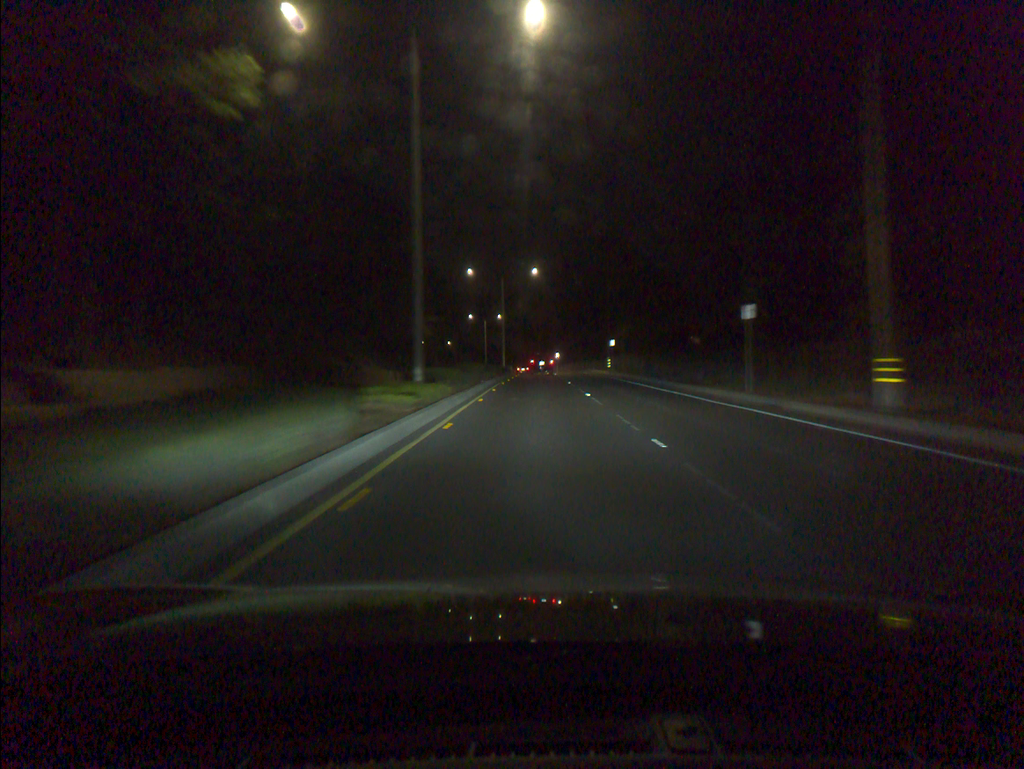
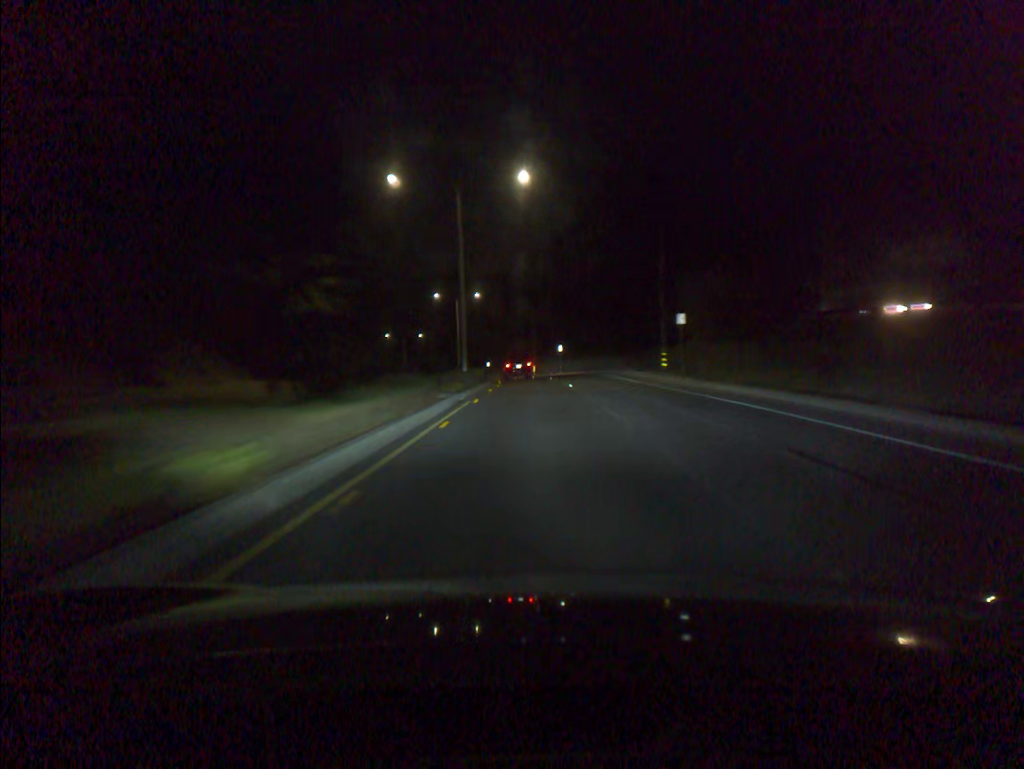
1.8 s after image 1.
(+0.2, +36.1) m; +1°
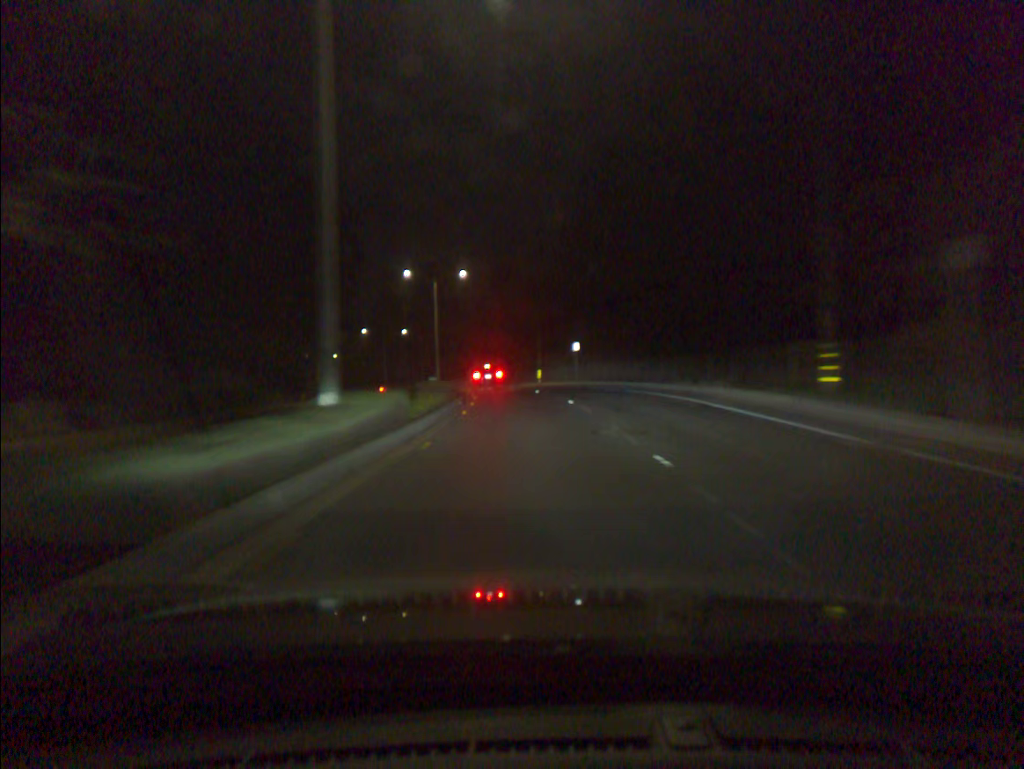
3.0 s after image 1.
(0.0, +23.7) m; 0°
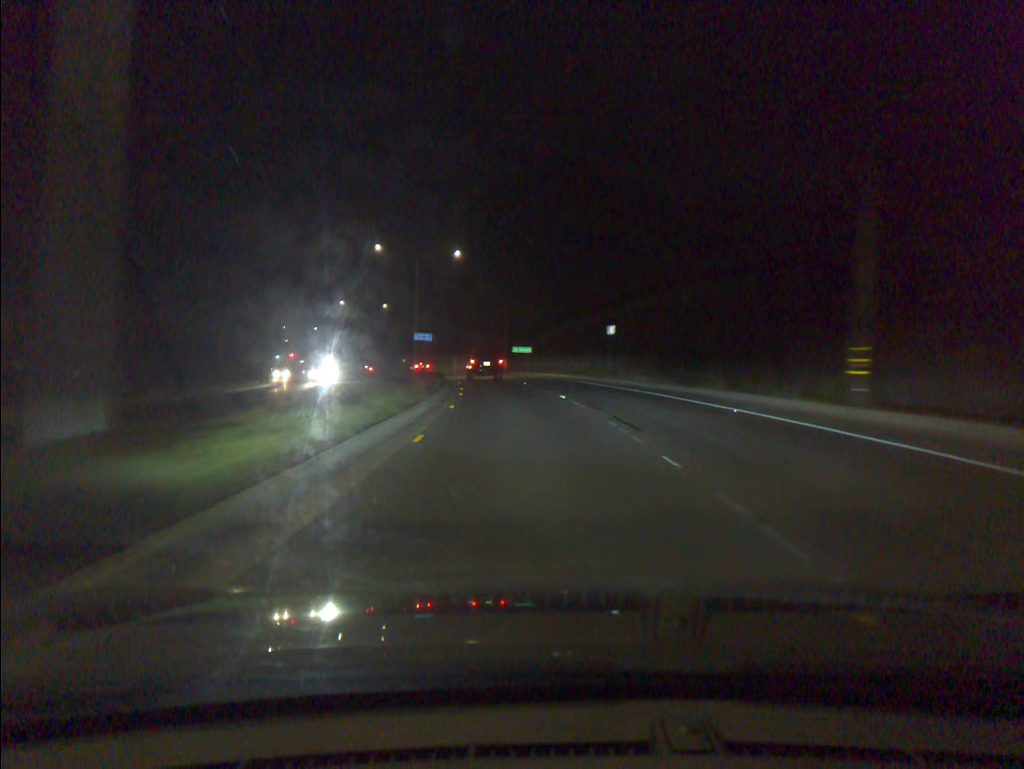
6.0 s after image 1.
(-3.9, +59.2) m; -9°
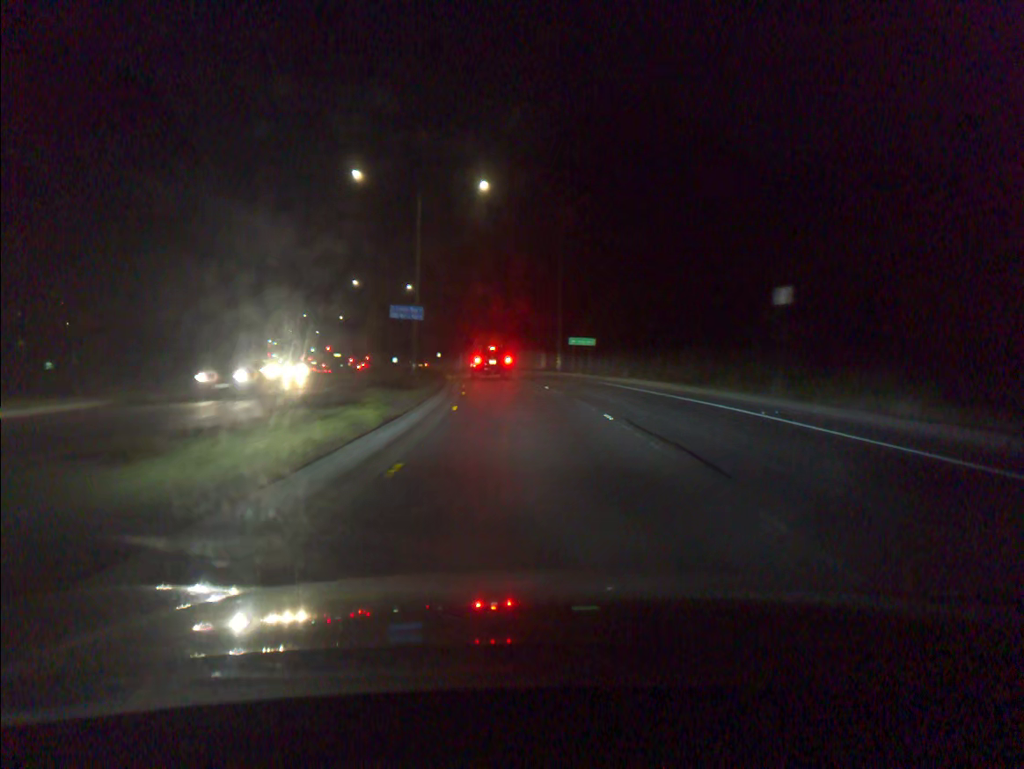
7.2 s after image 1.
(-0.8, +22.6) m; -4°
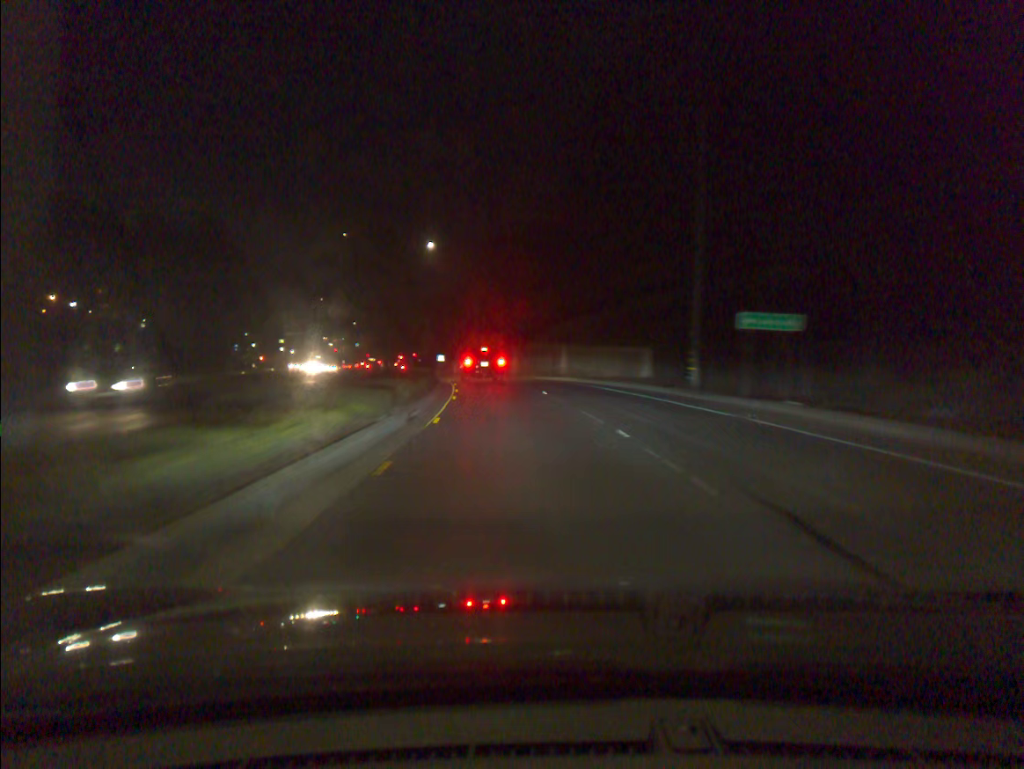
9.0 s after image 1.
(-1.4, +32.3) m; -5°
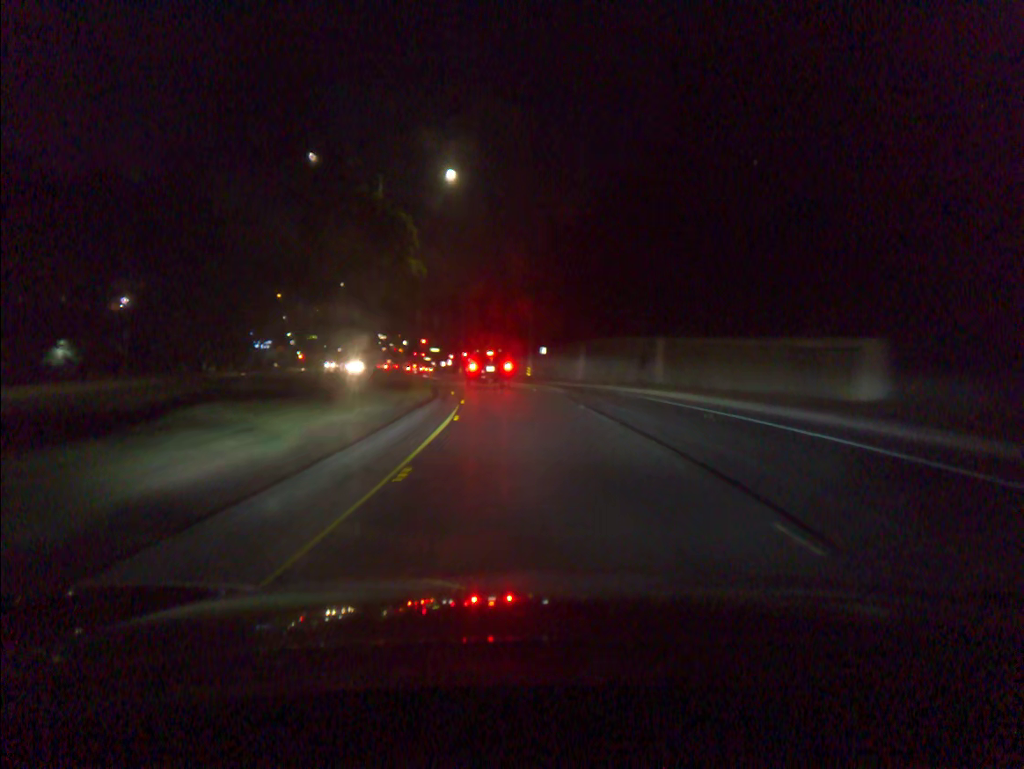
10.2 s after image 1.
(-0.9, +21.6) m; -4°
